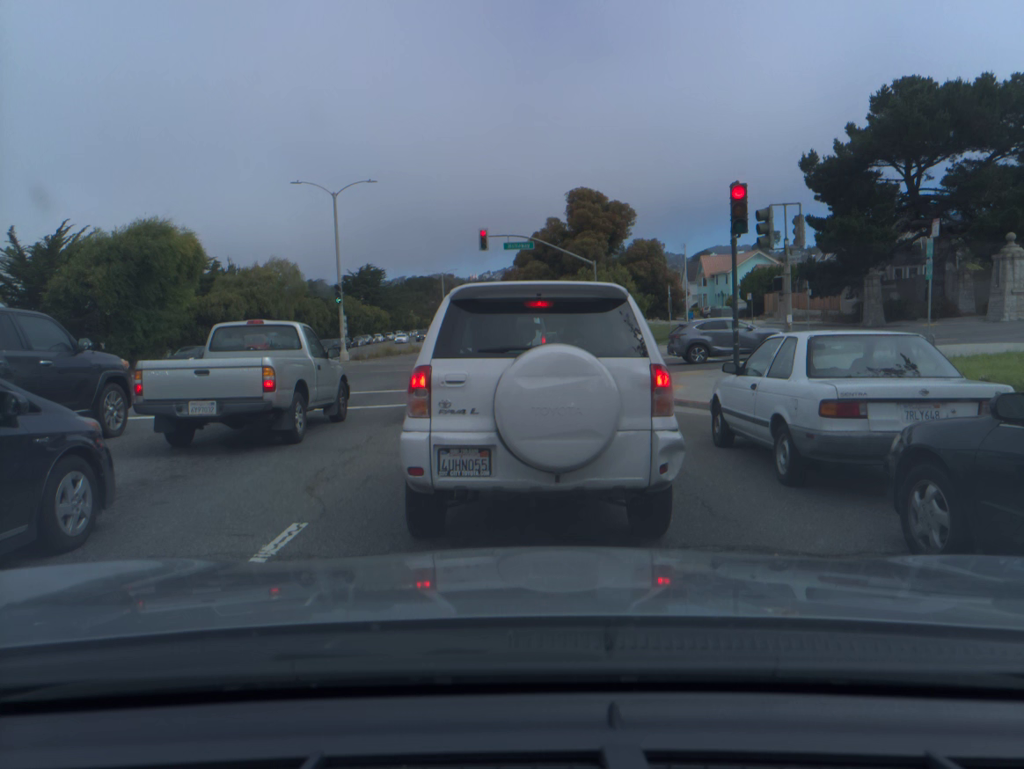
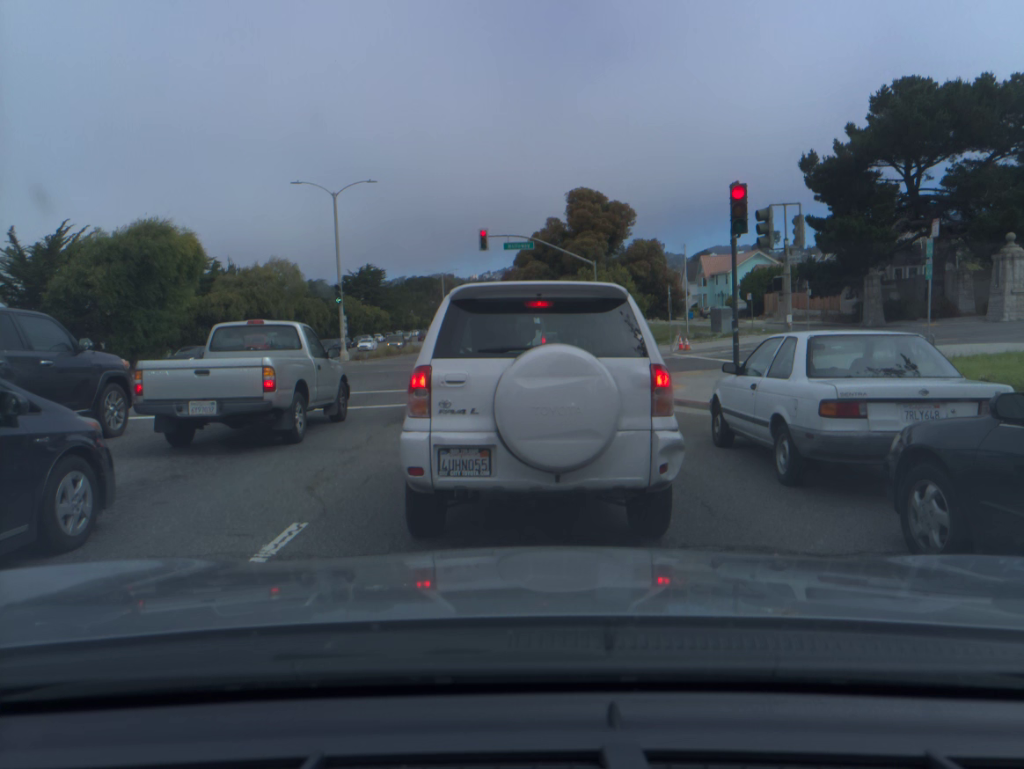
(0.0, 0.0) m; 0°
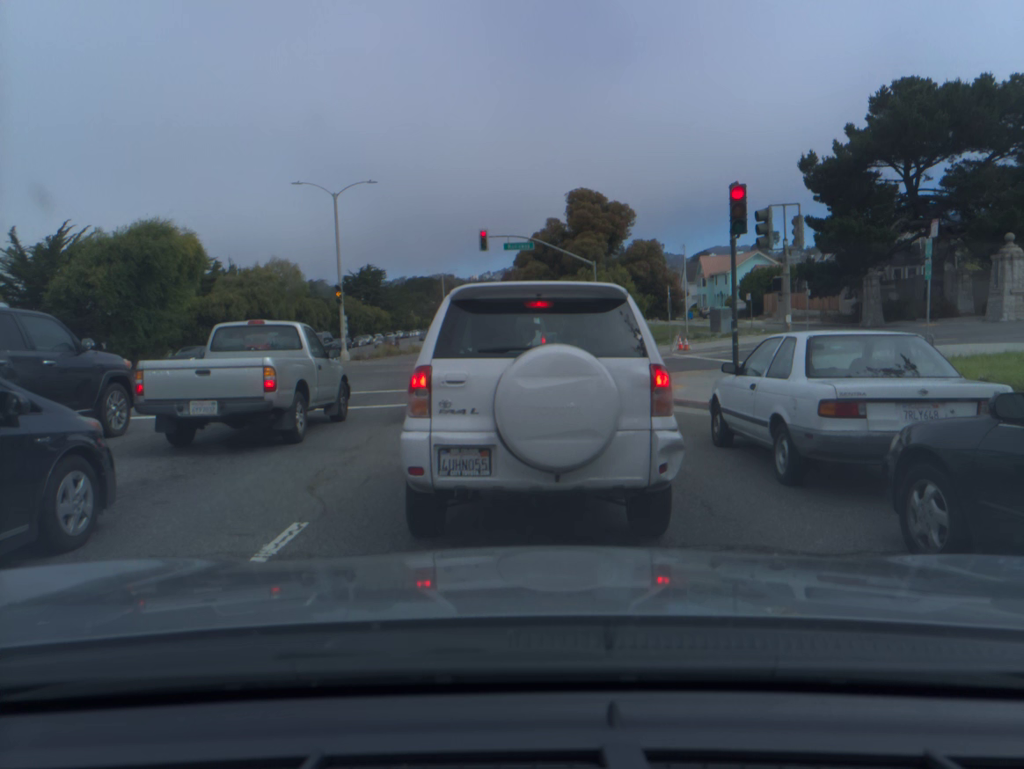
(0.0, 0.0) m; 0°
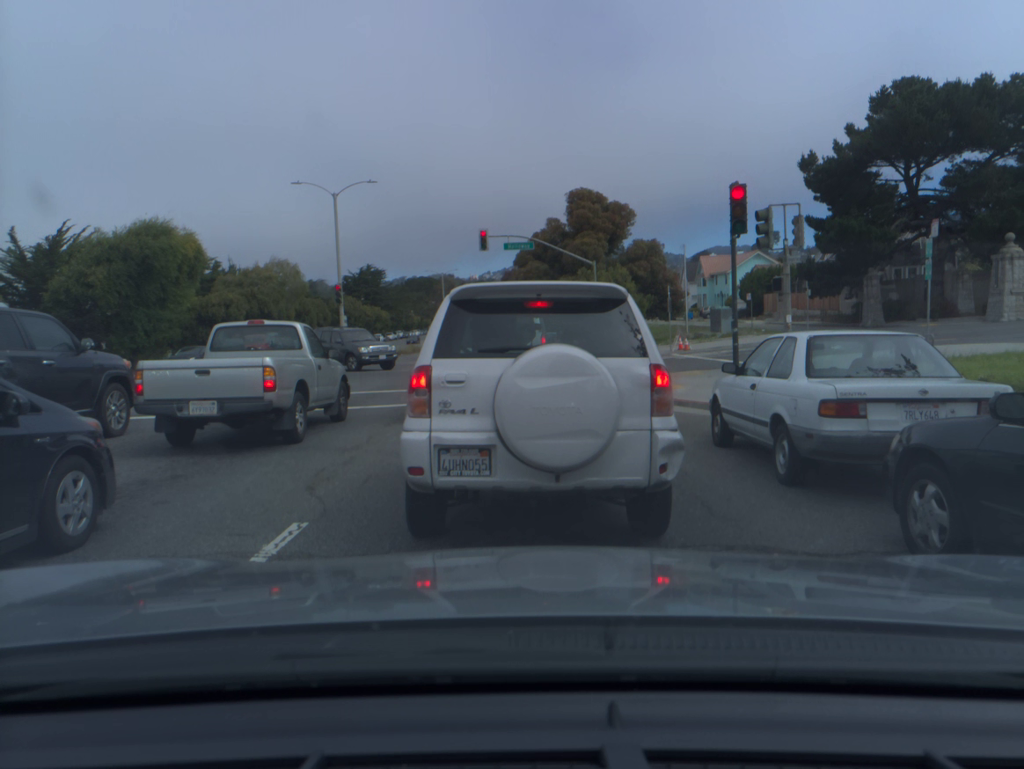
(0.0, 0.0) m; 0°
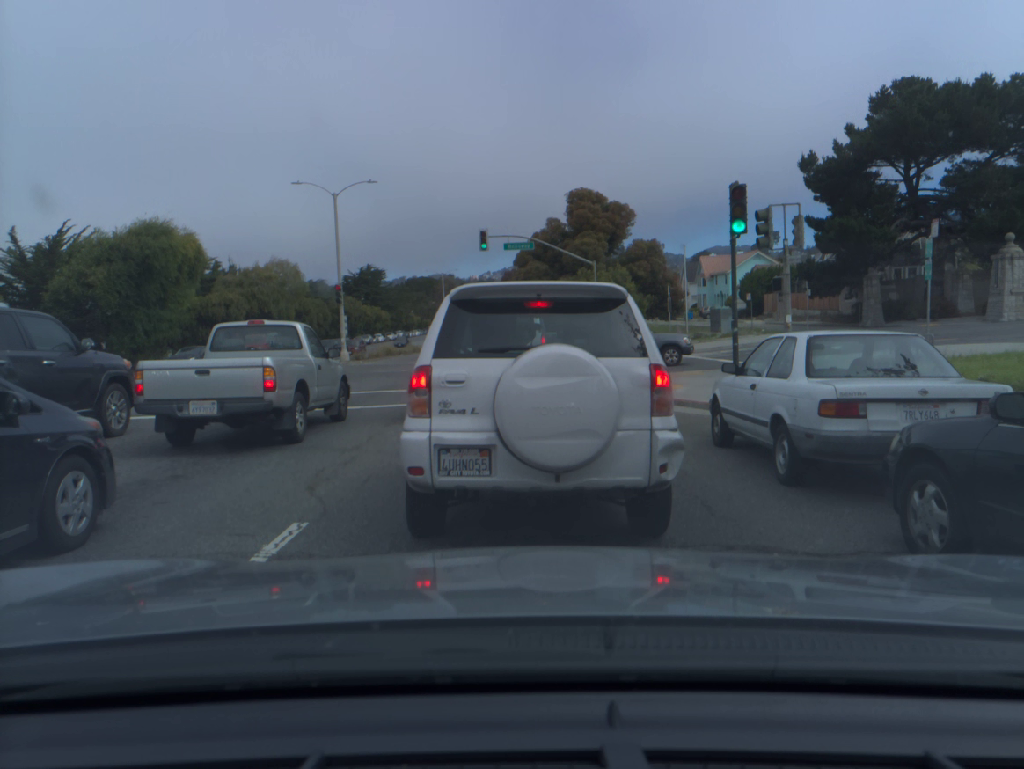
(0.0, 0.0) m; 0°
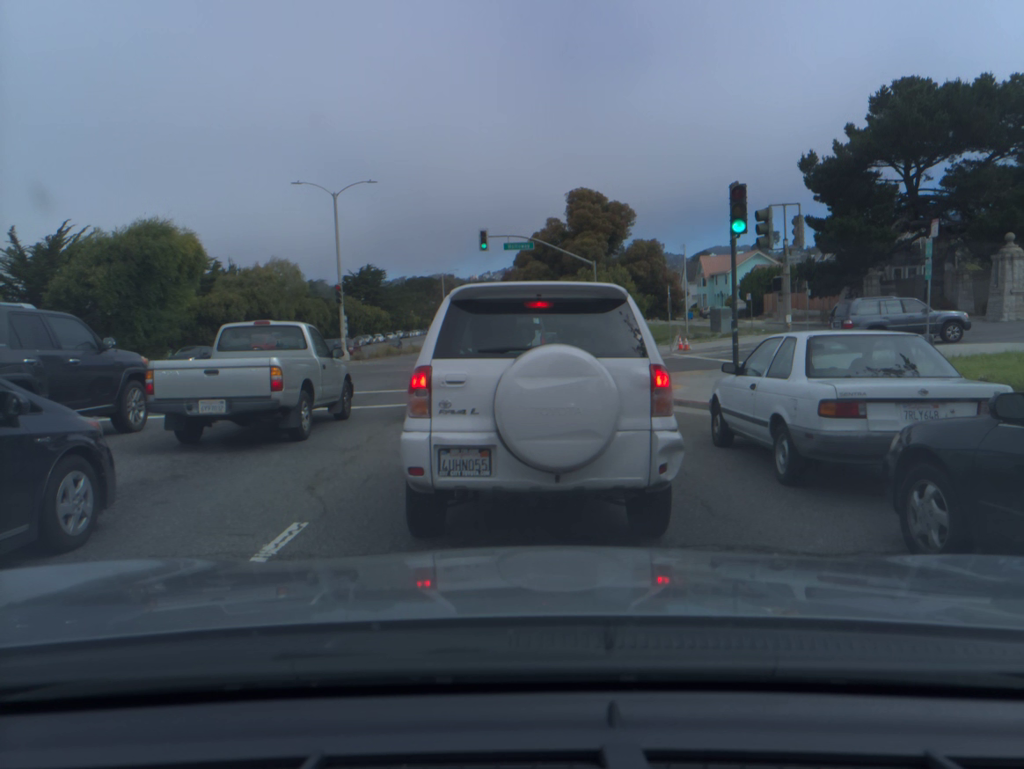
(0.0, 0.0) m; 0°
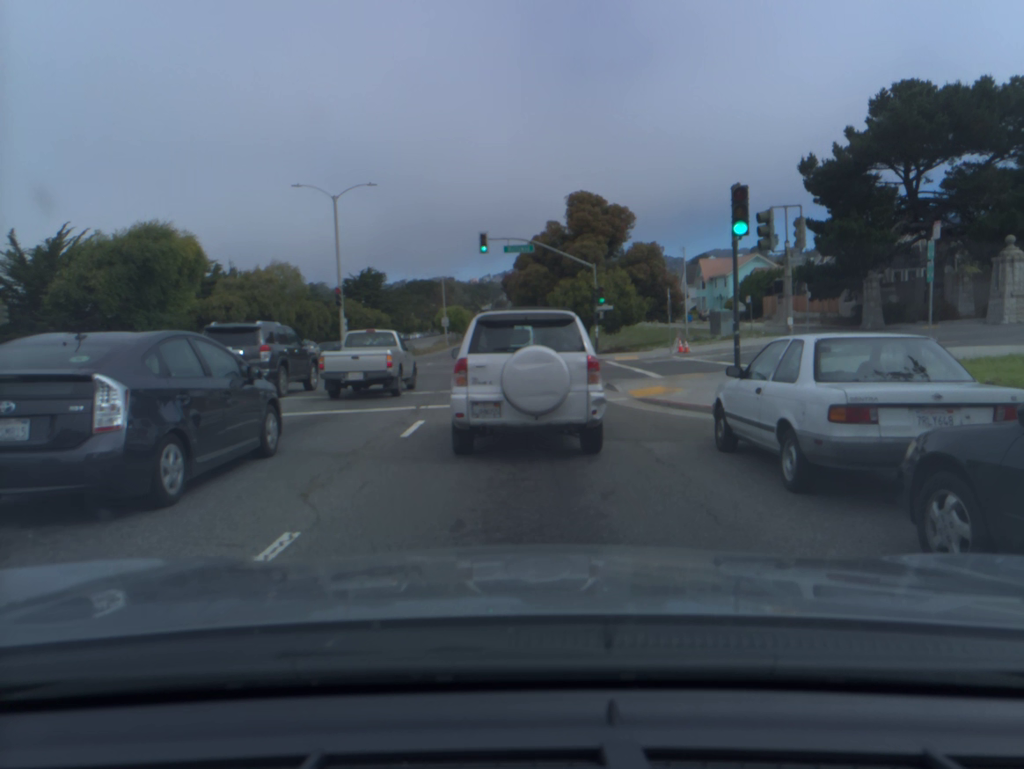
(0.0, +0.2) m; +1°
